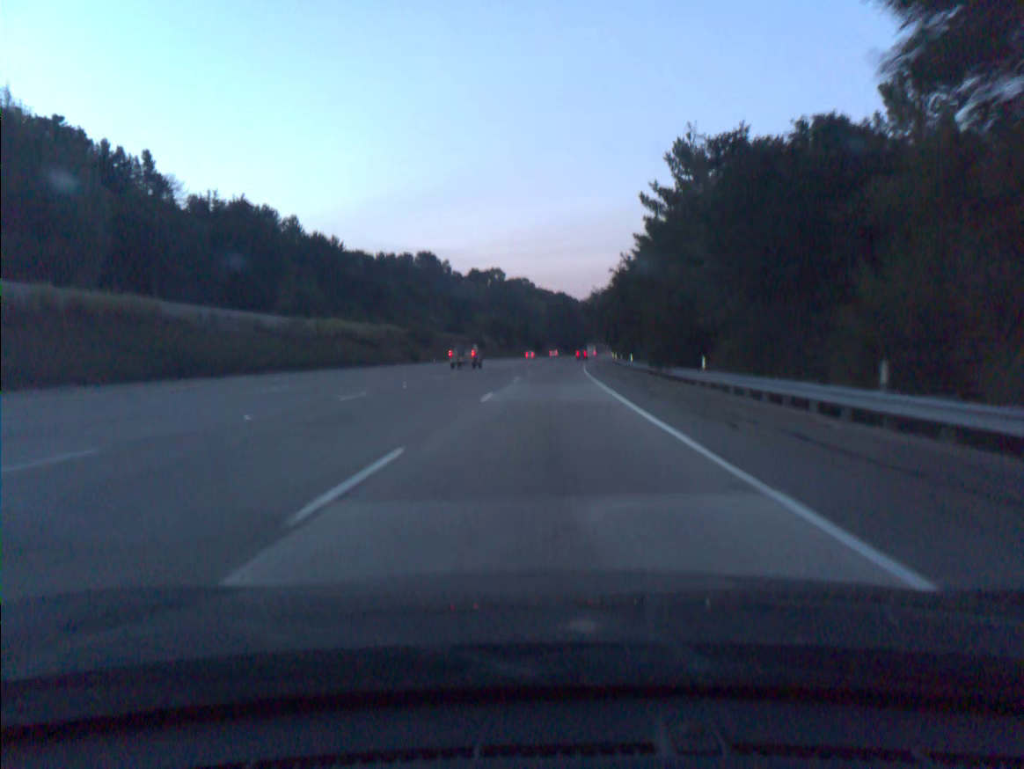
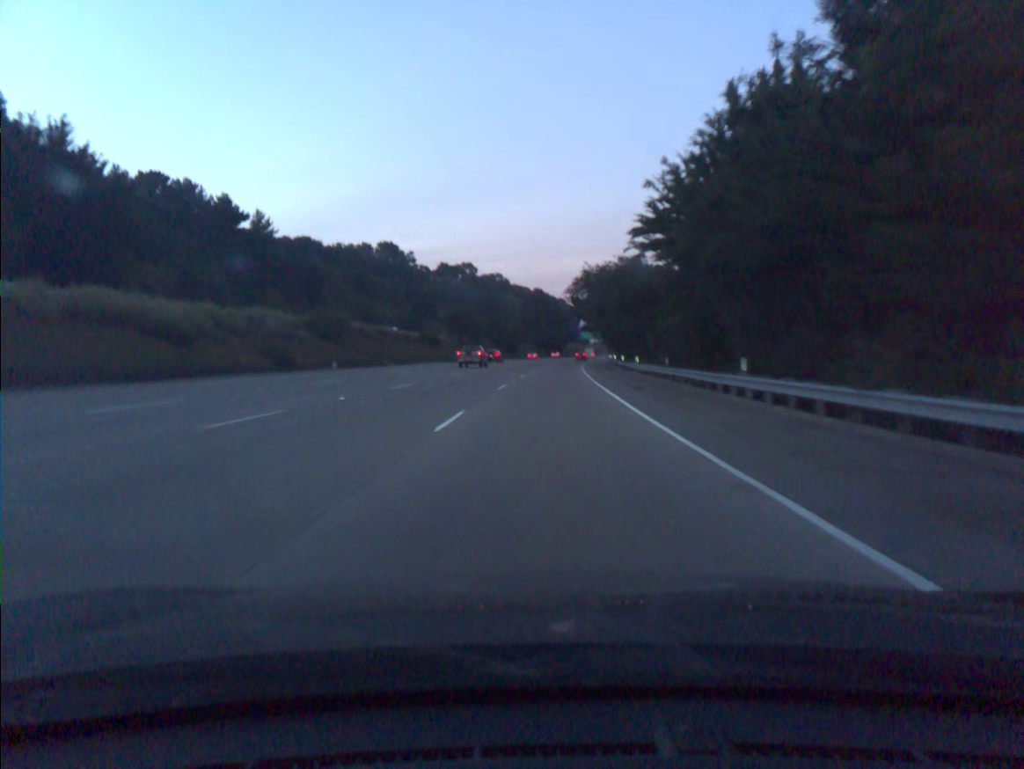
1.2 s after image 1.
(+0.5, +36.9) m; +2°
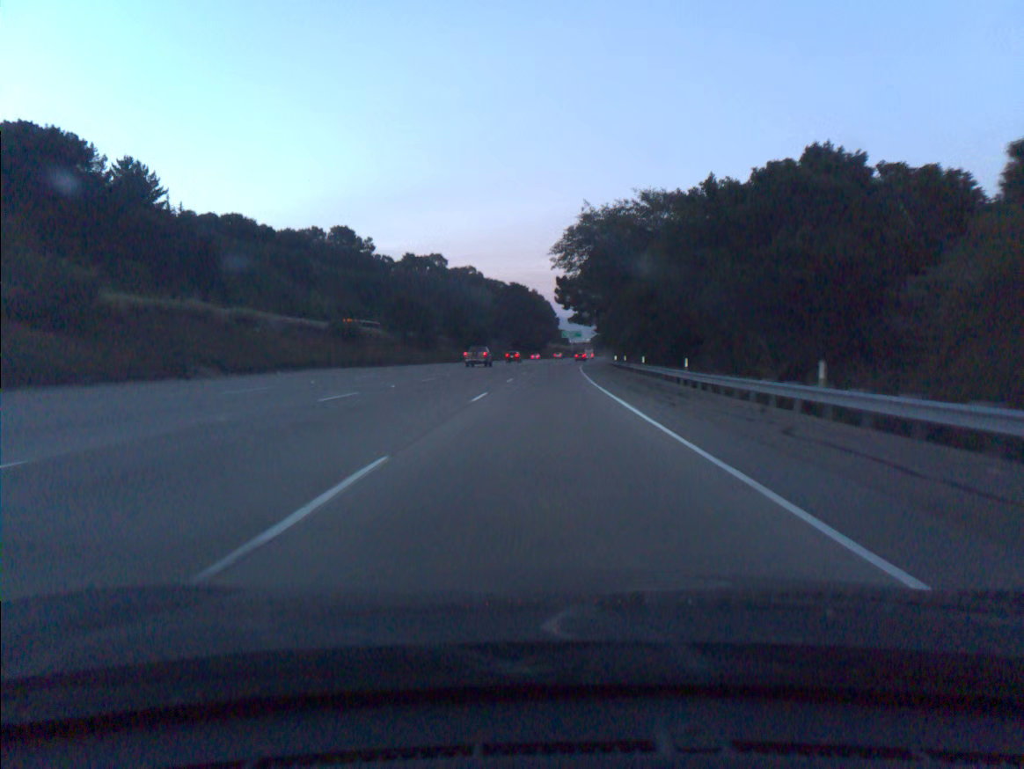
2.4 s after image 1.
(+0.6, +36.9) m; +2°
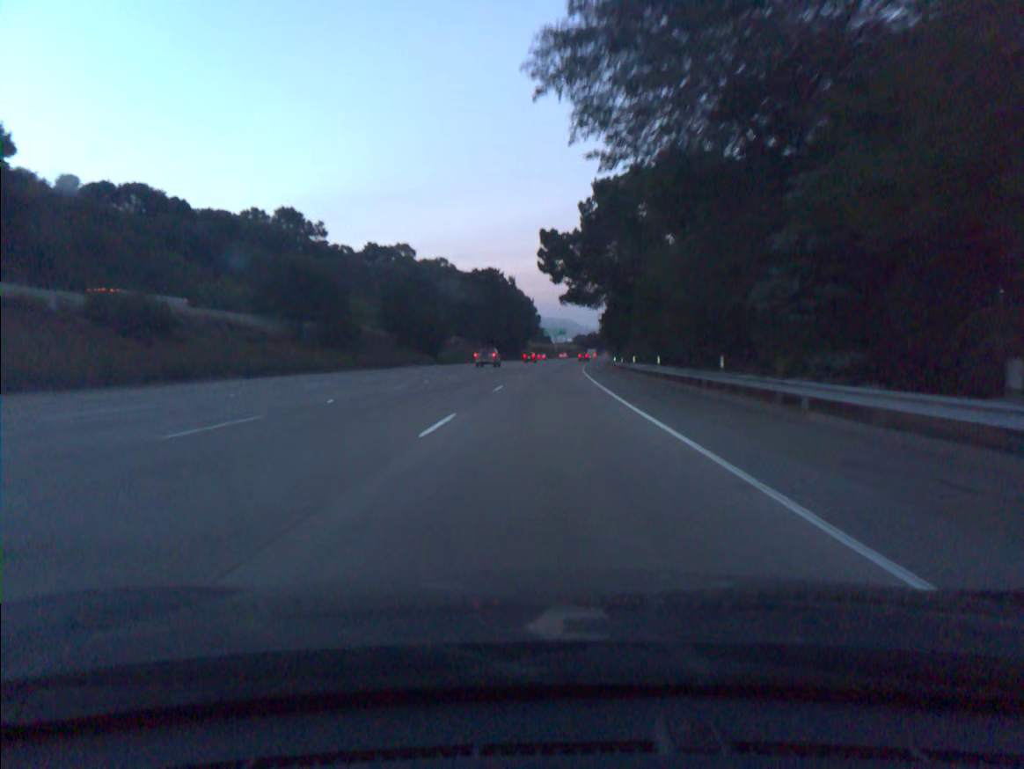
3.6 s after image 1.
(+0.4, +36.8) m; +1°
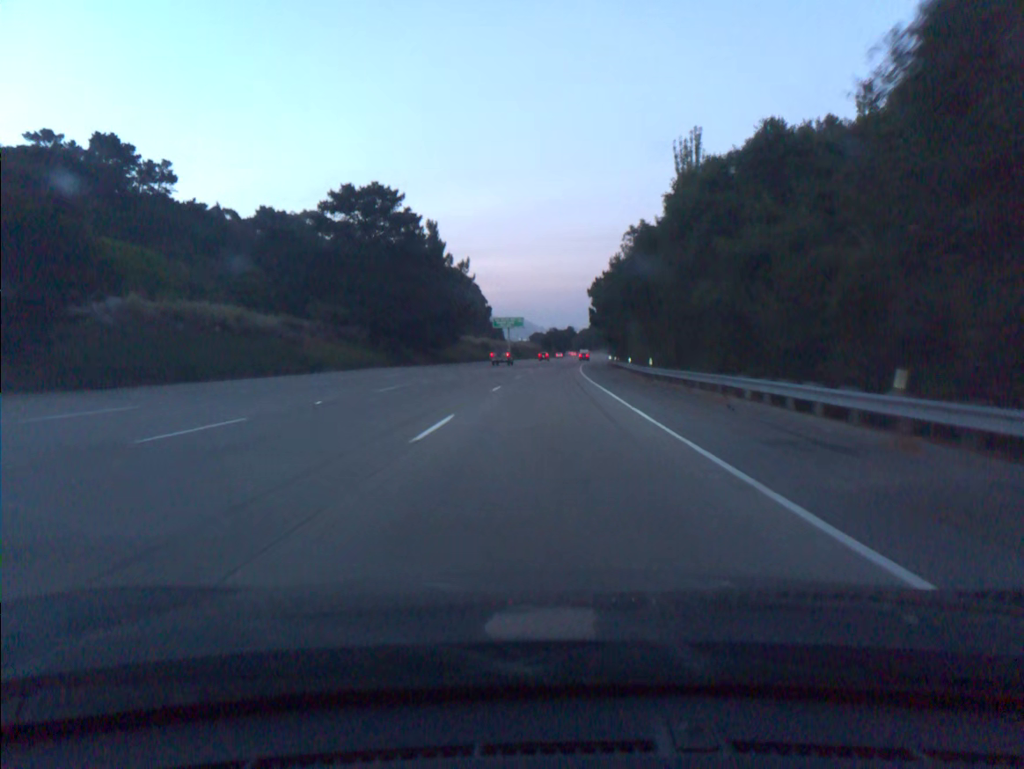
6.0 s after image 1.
(+1.9, +73.5) m; +3°
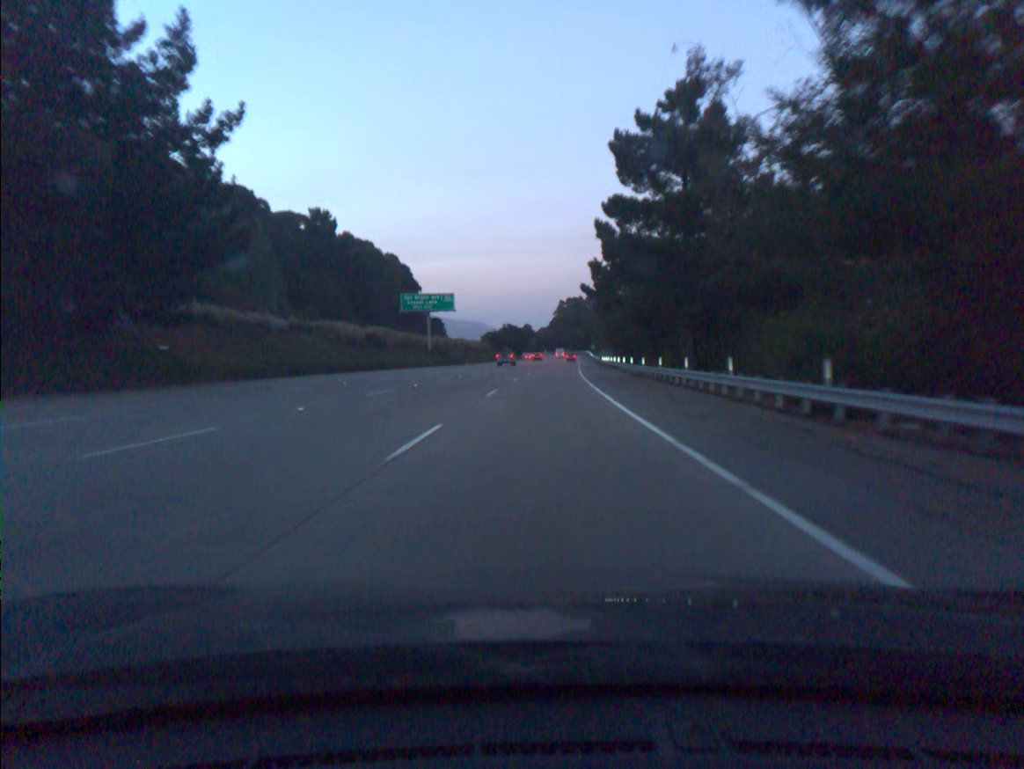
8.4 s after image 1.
(+2.2, +73.8) m; +3°
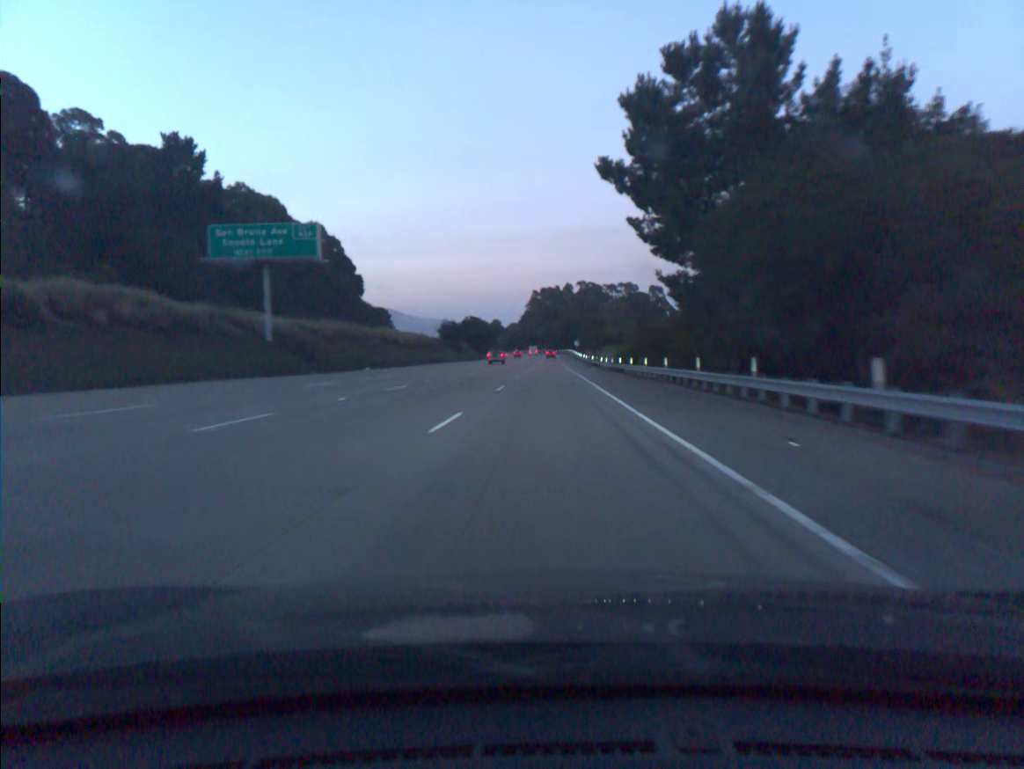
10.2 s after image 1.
(+1.1, +55.6) m; +2°
